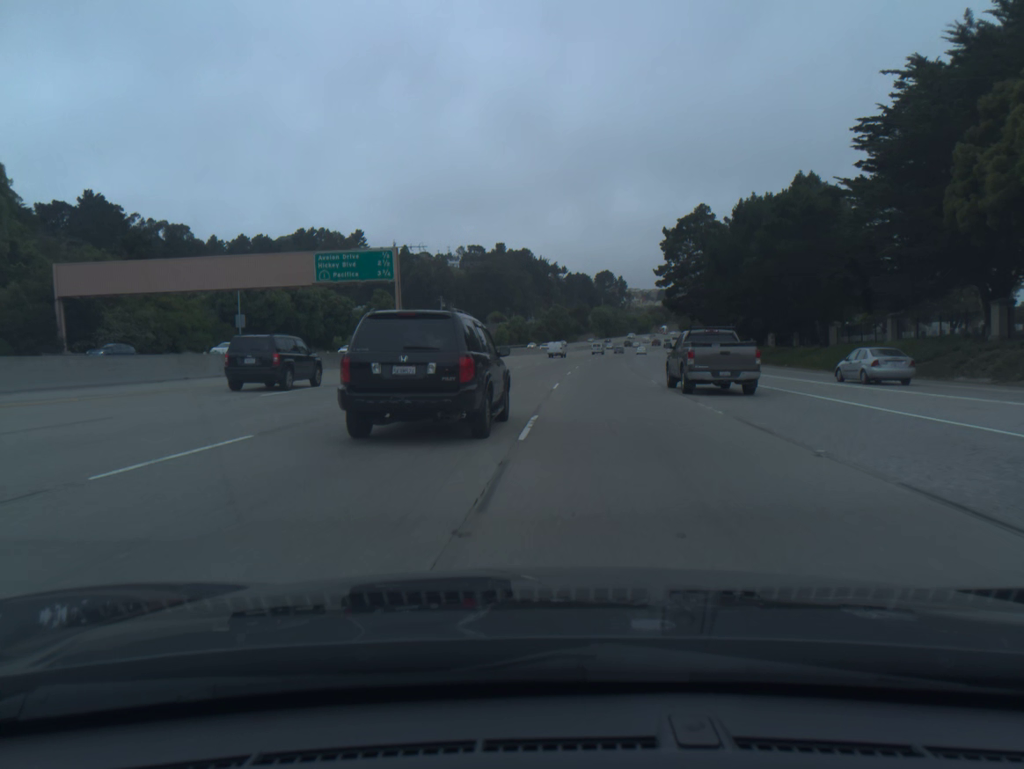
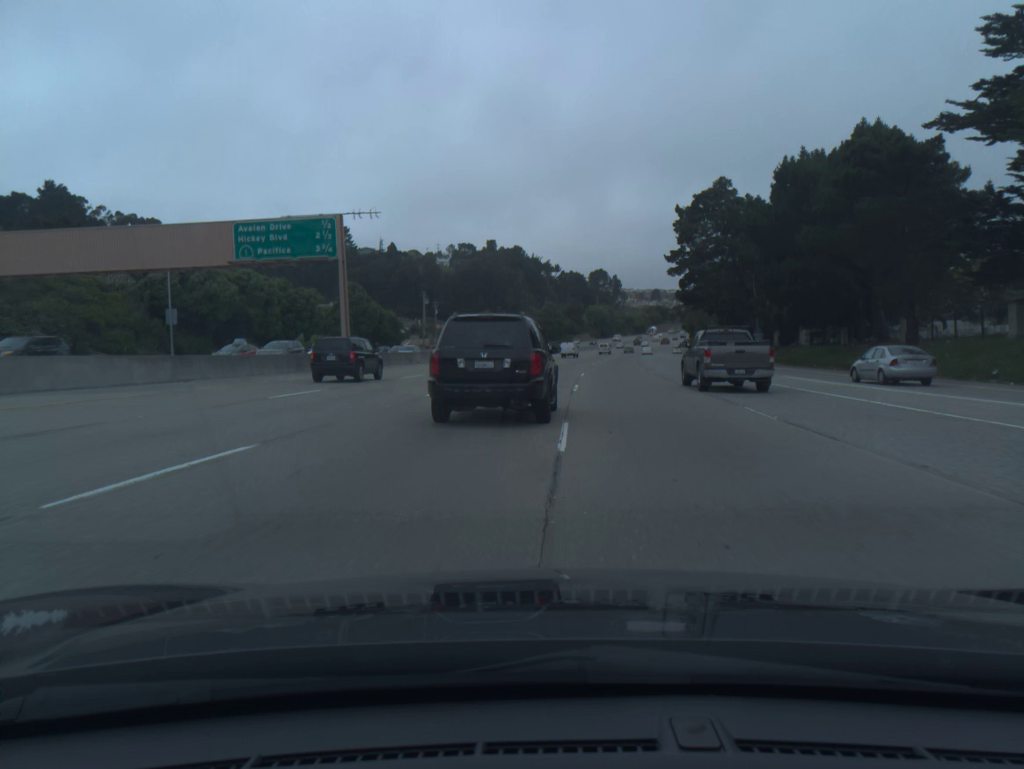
(0.0, +15.9) m; 0°
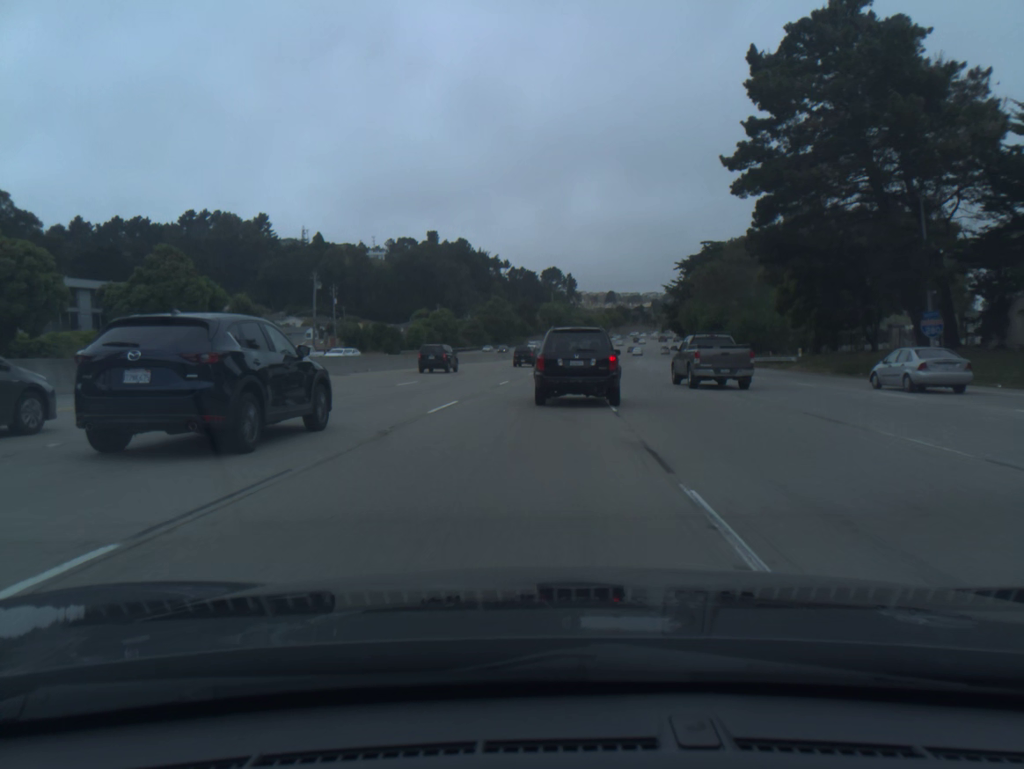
(+1.5, +48.5) m; +4°
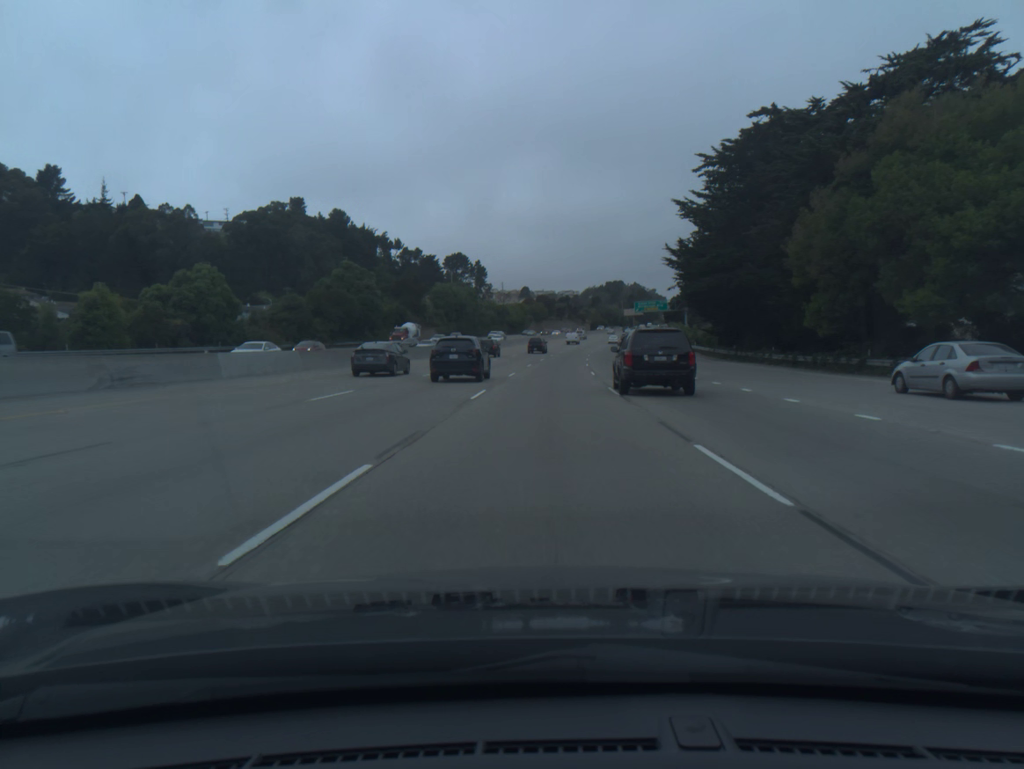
(+4.2, +83.7) m; +6°
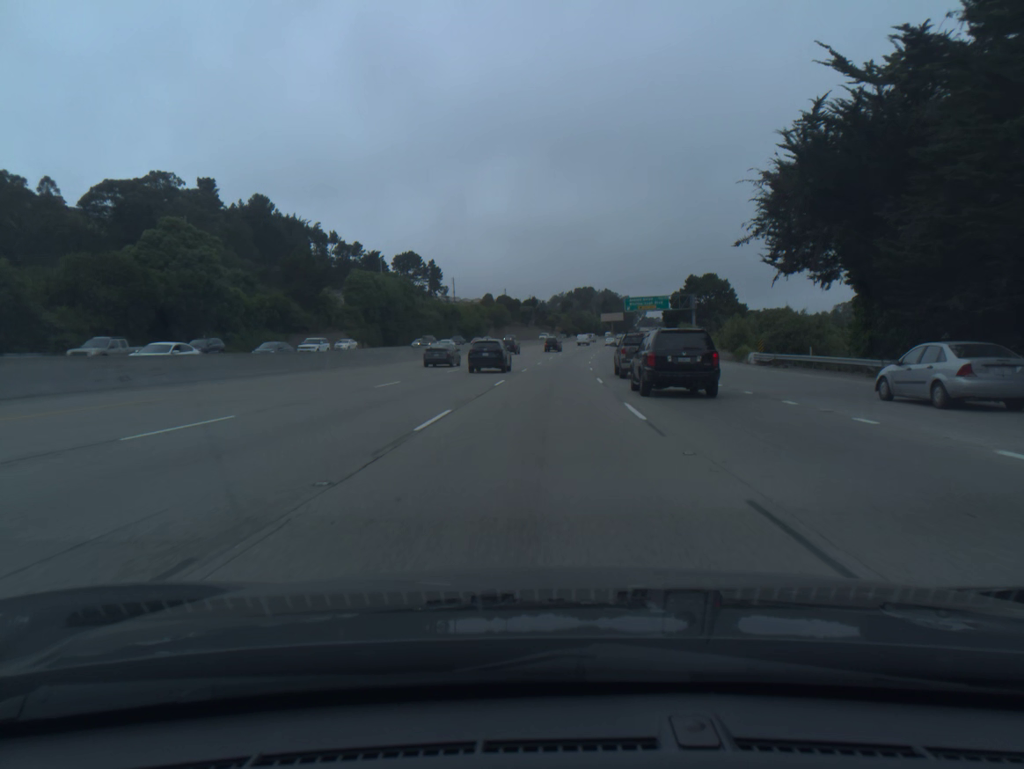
(+1.3, +50.6) m; +3°
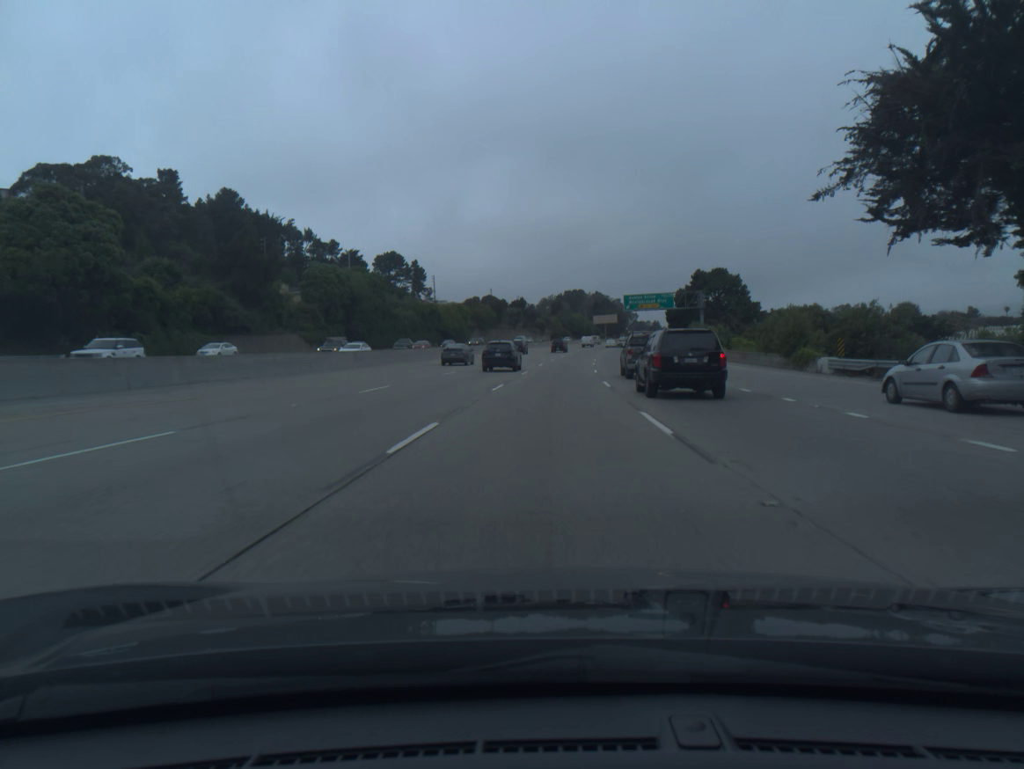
(+0.1, +17.0) m; +1°
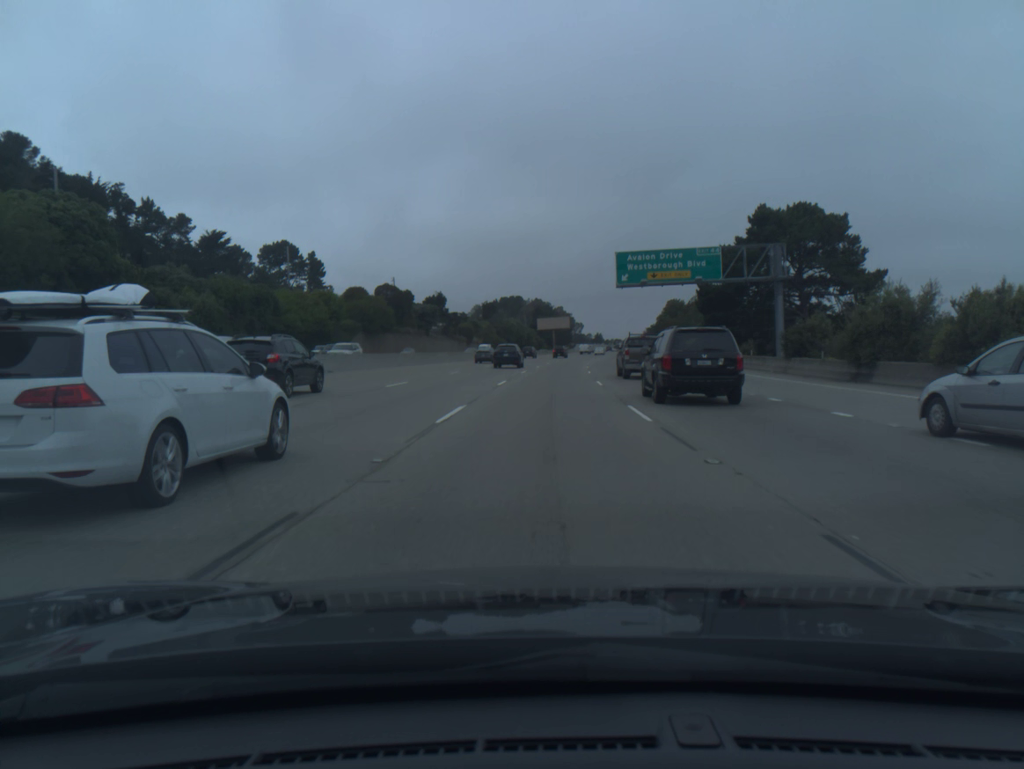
(+2.7, +68.6) m; +5°
